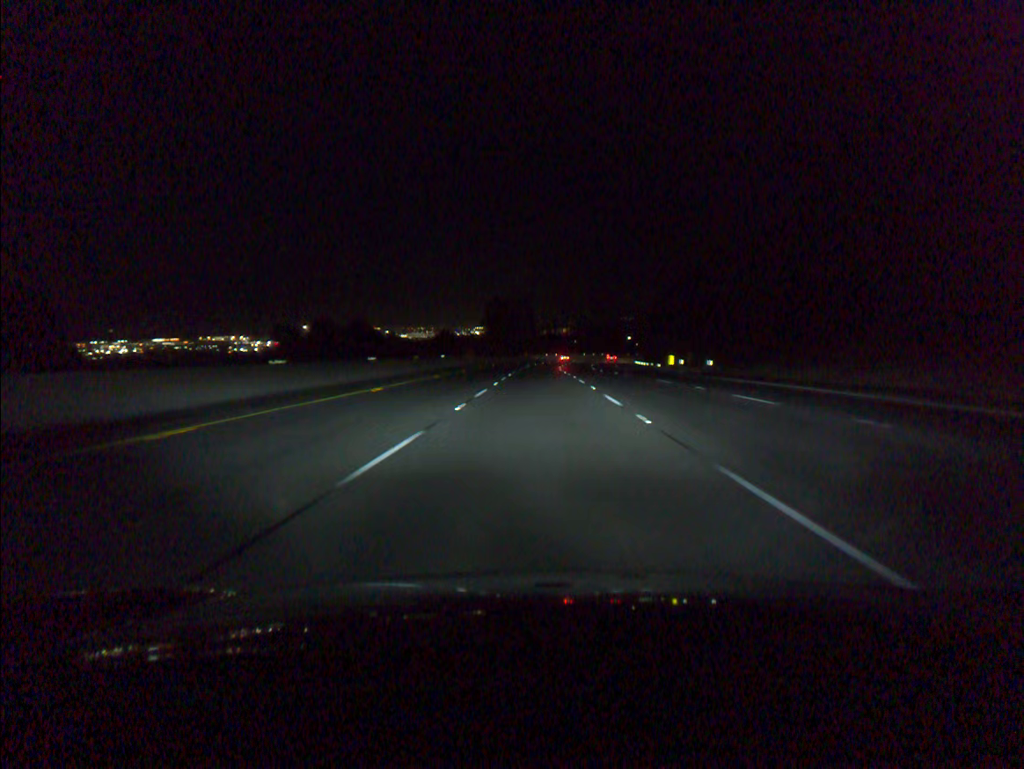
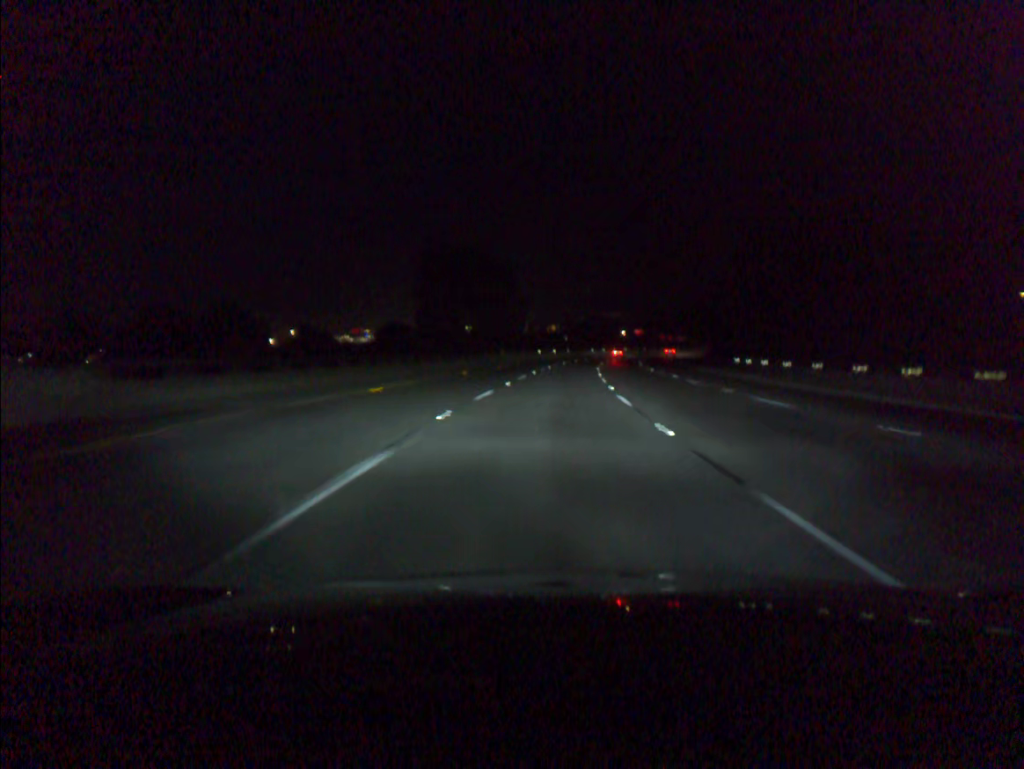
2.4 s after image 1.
(+0.1, +75.4) m; +1°
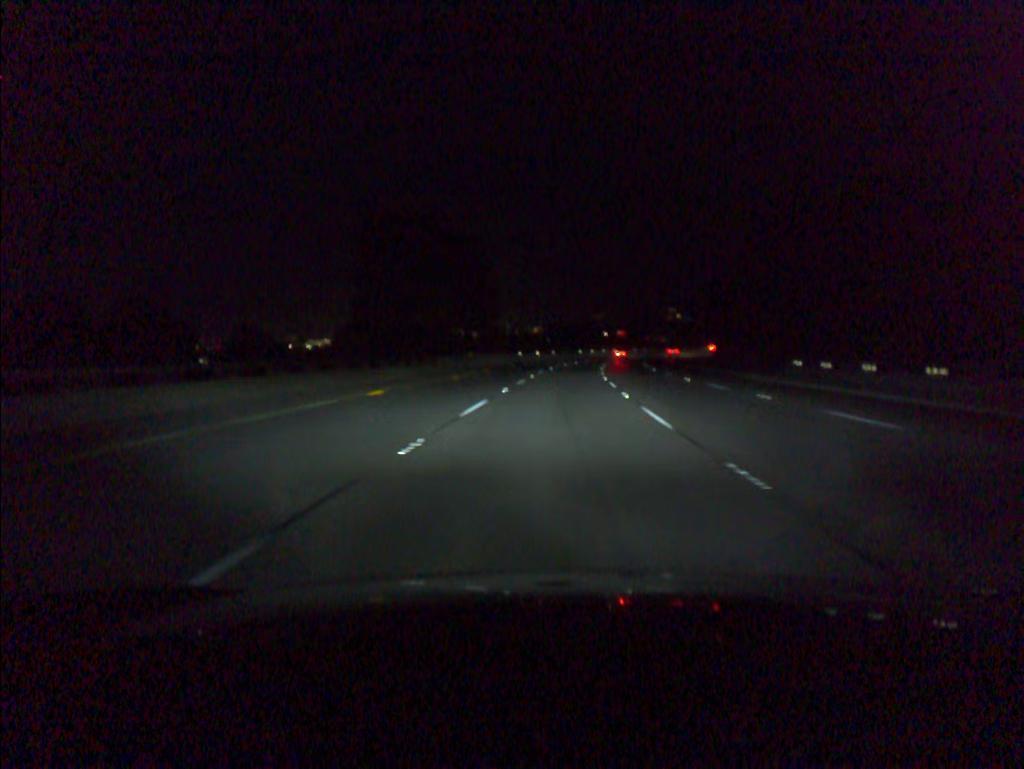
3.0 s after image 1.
(+0.2, +18.9) m; +1°
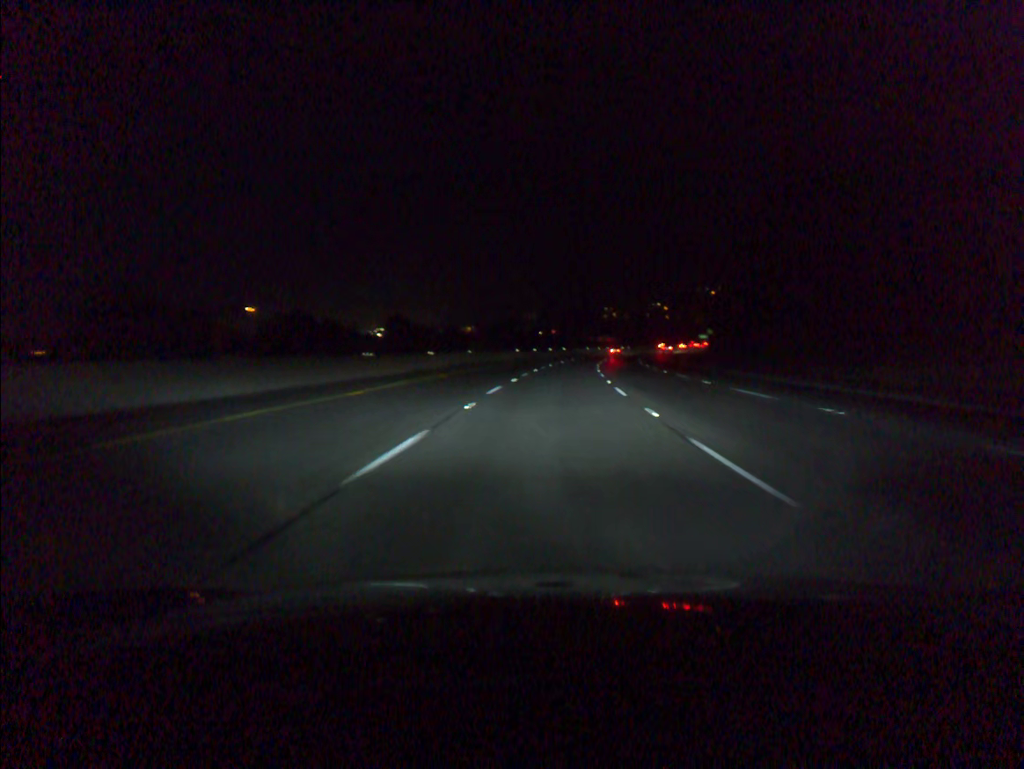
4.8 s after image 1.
(+2.4, +56.4) m; +5°
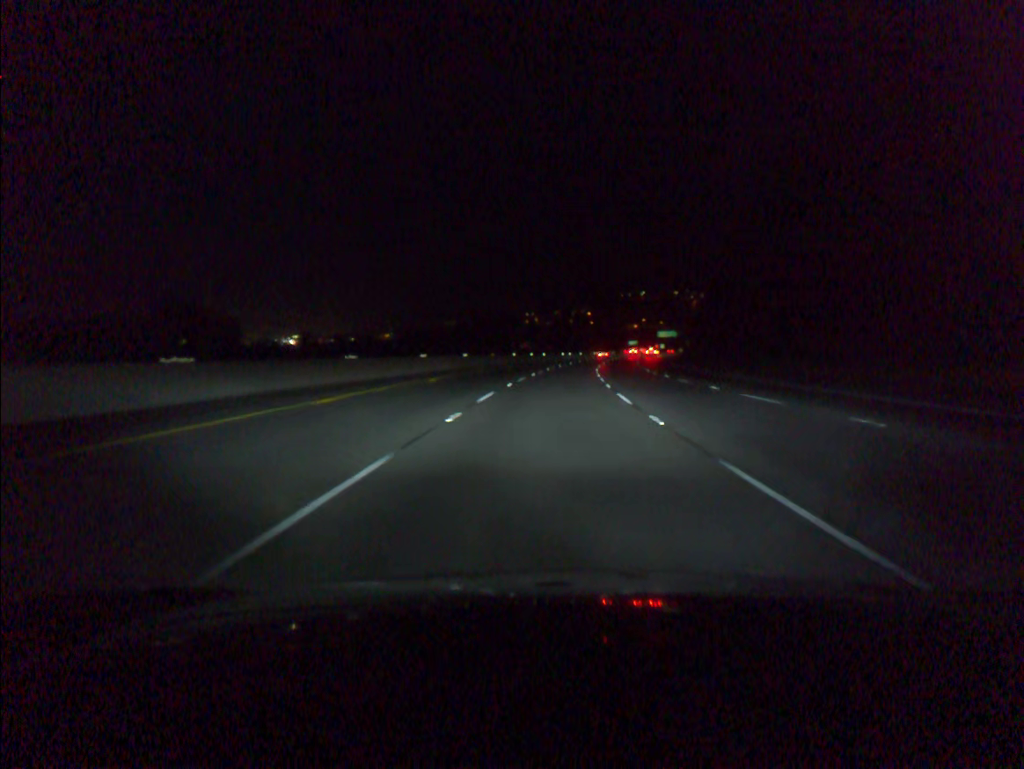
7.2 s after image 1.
(+4.0, +75.1) m; +6°
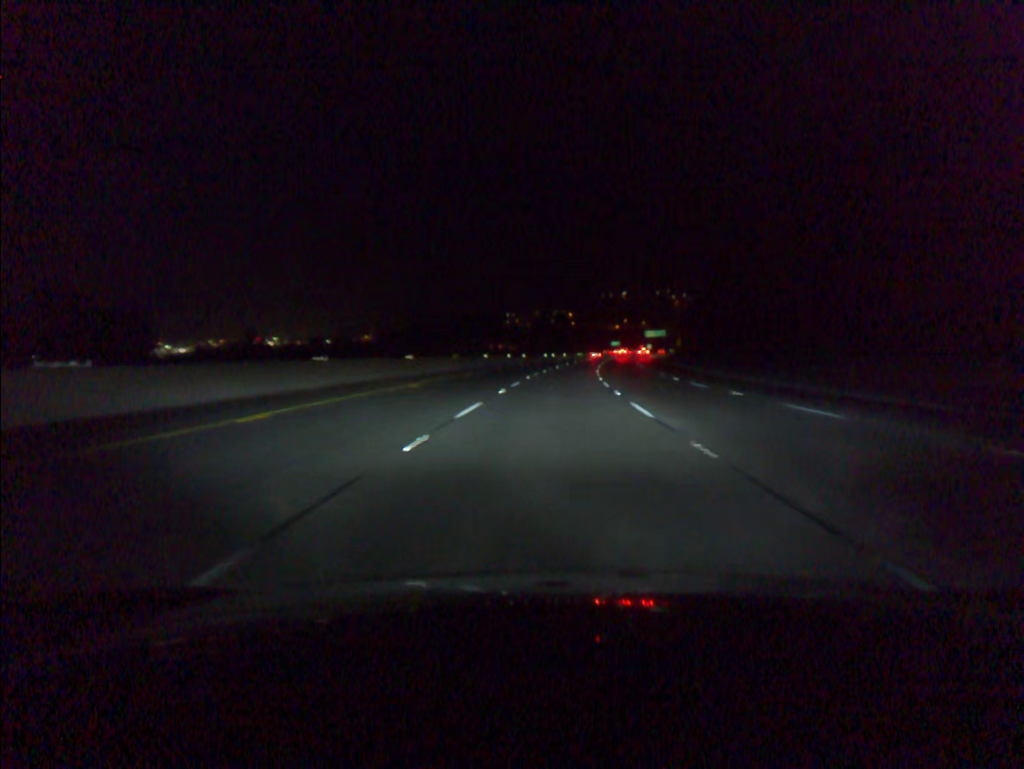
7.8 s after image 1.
(+0.2, +18.8) m; +1°
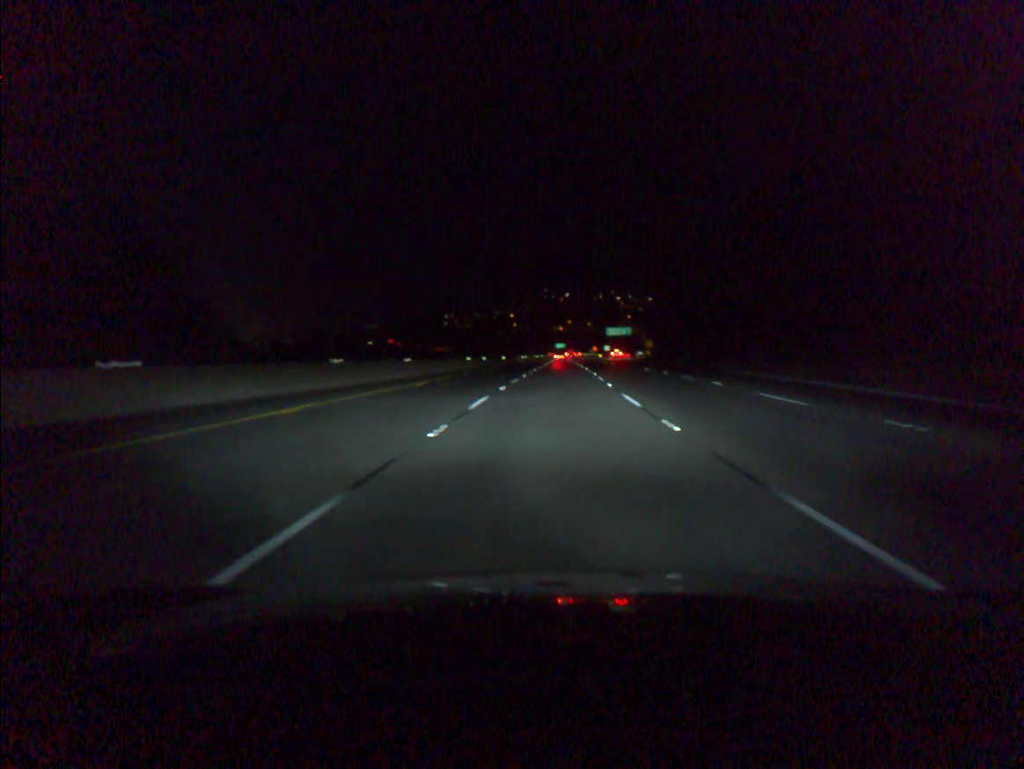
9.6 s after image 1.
(+2.1, +56.5) m; +4°
